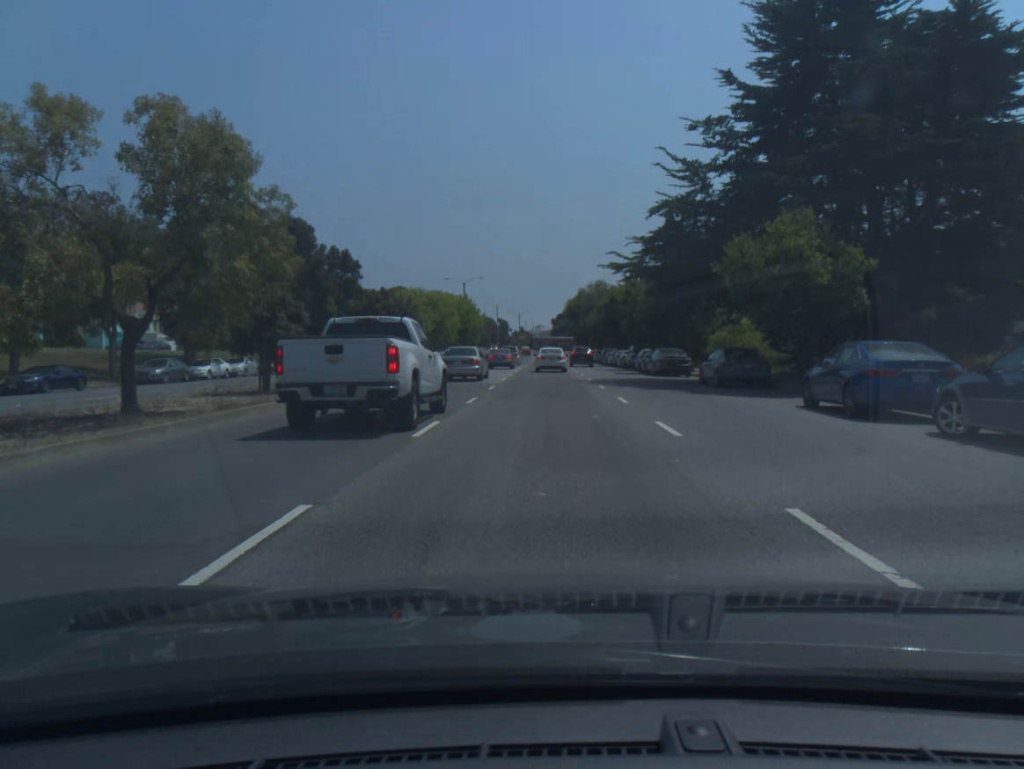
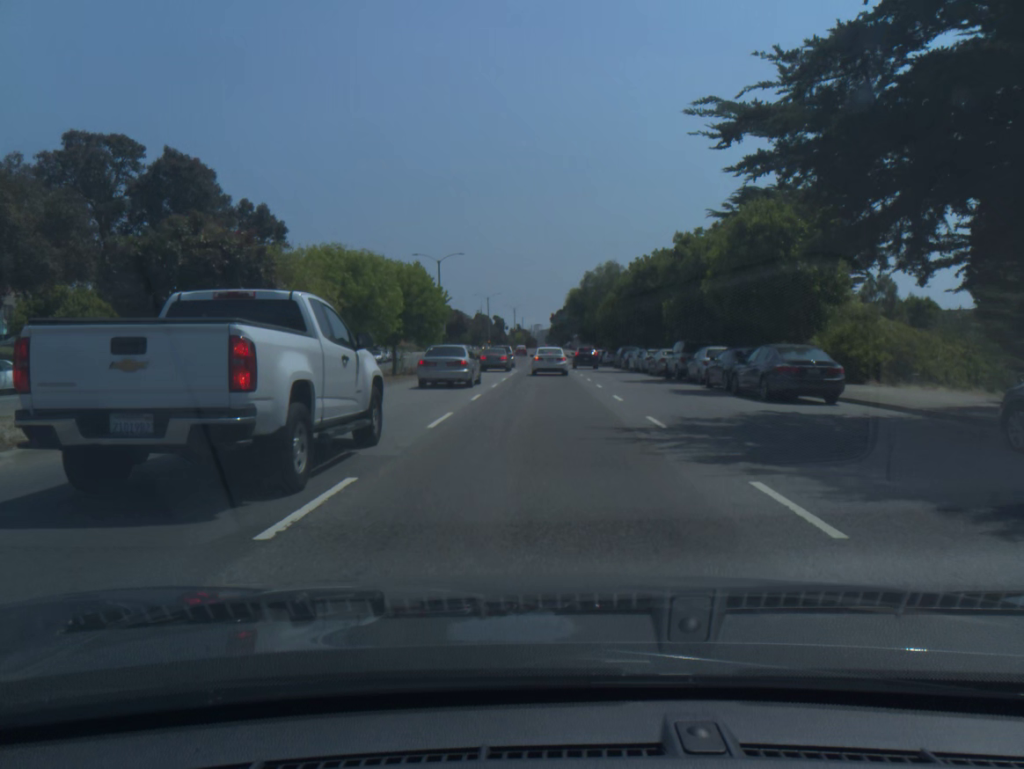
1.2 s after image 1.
(0.0, +20.5) m; 0°
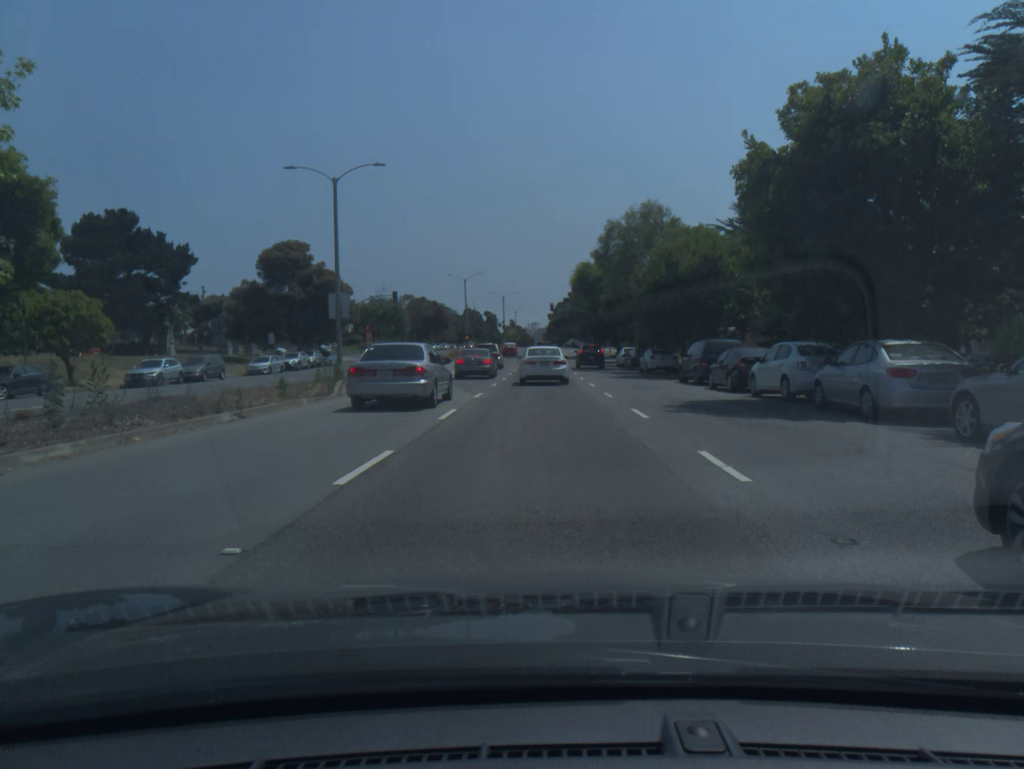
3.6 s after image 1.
(0.0, +33.8) m; 0°
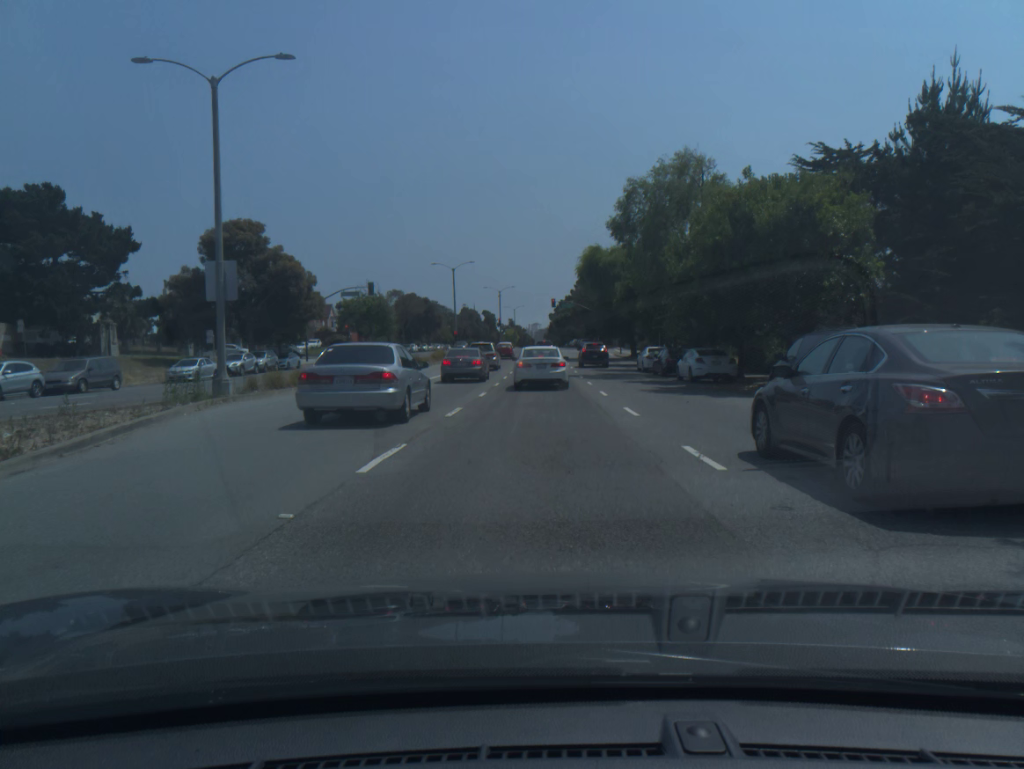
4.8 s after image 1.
(0.0, +13.5) m; 0°
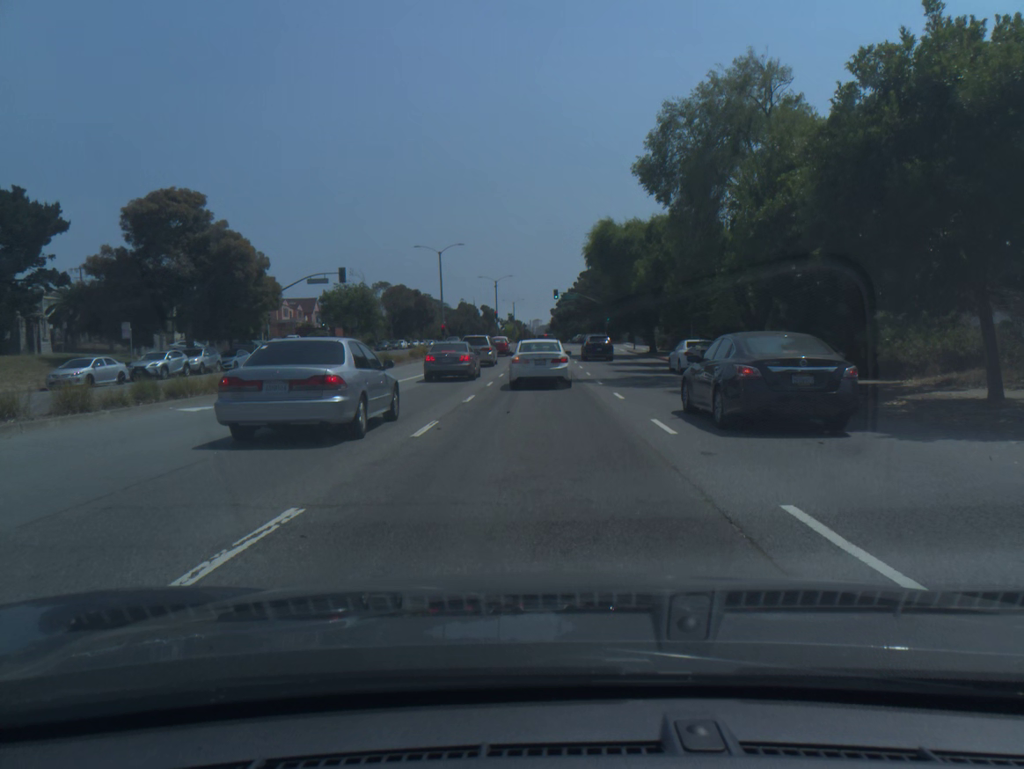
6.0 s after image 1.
(0.0, +11.8) m; 0°
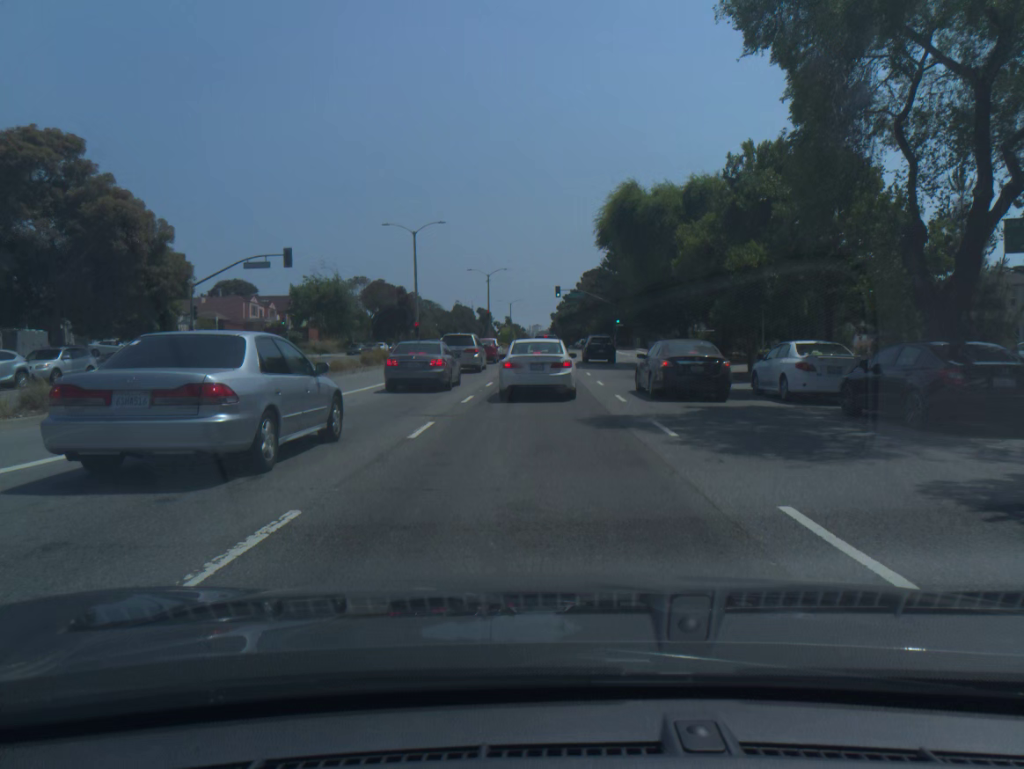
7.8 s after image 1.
(0.0, +14.6) m; 0°
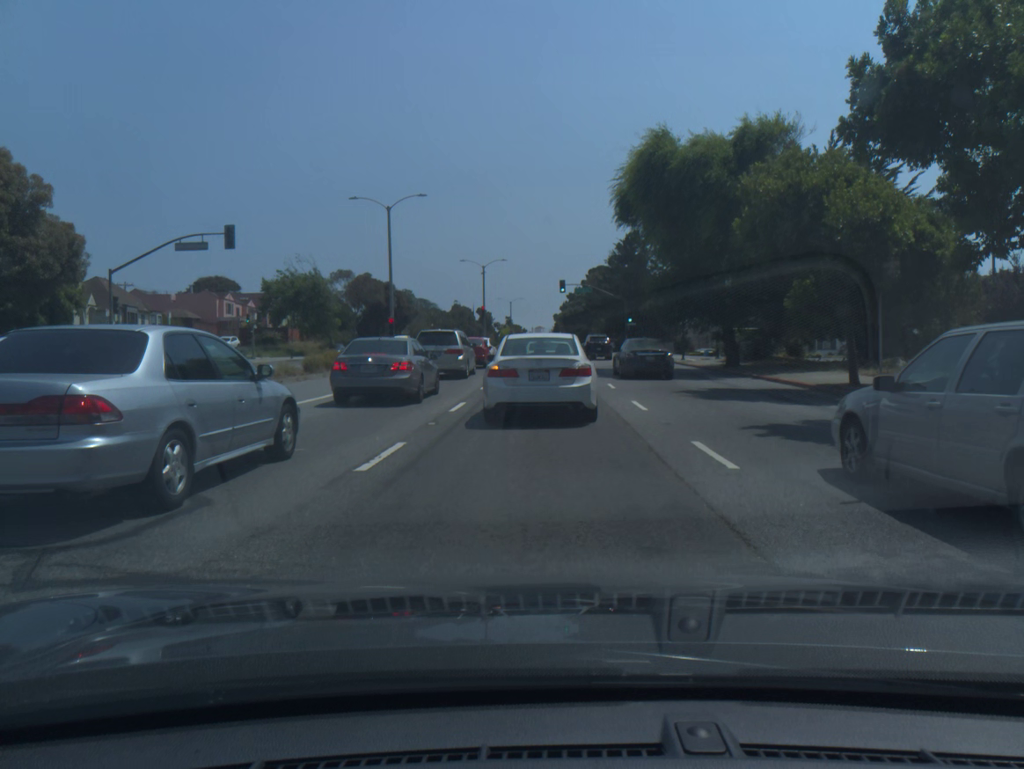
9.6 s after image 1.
(0.0, +10.4) m; 0°
